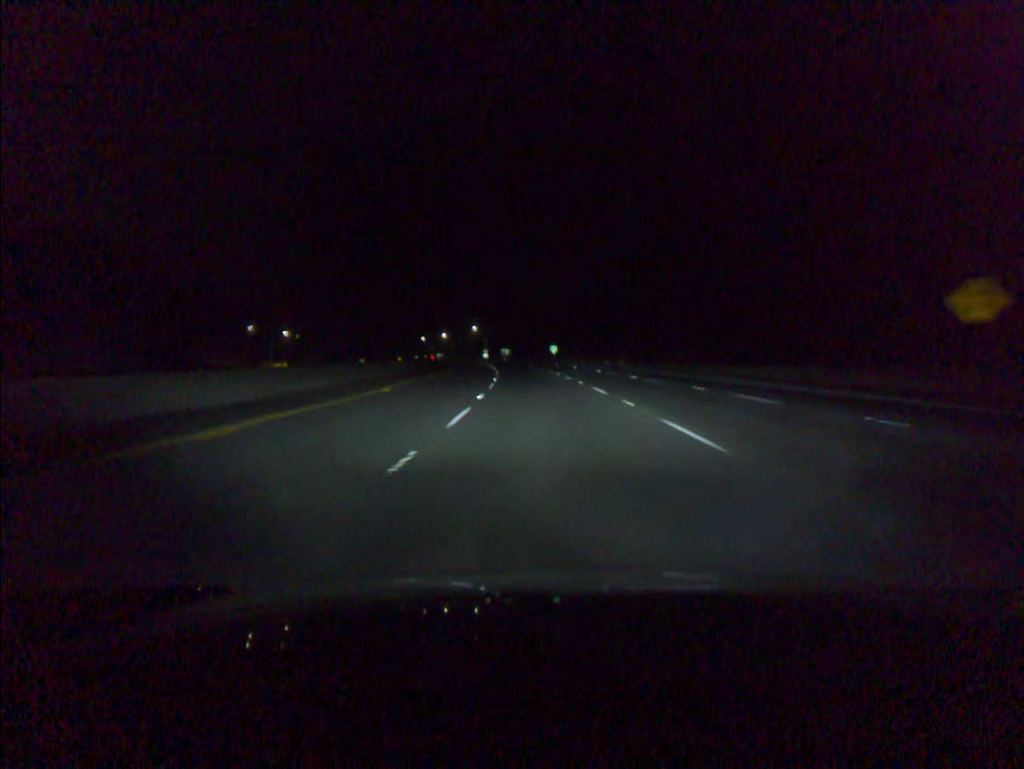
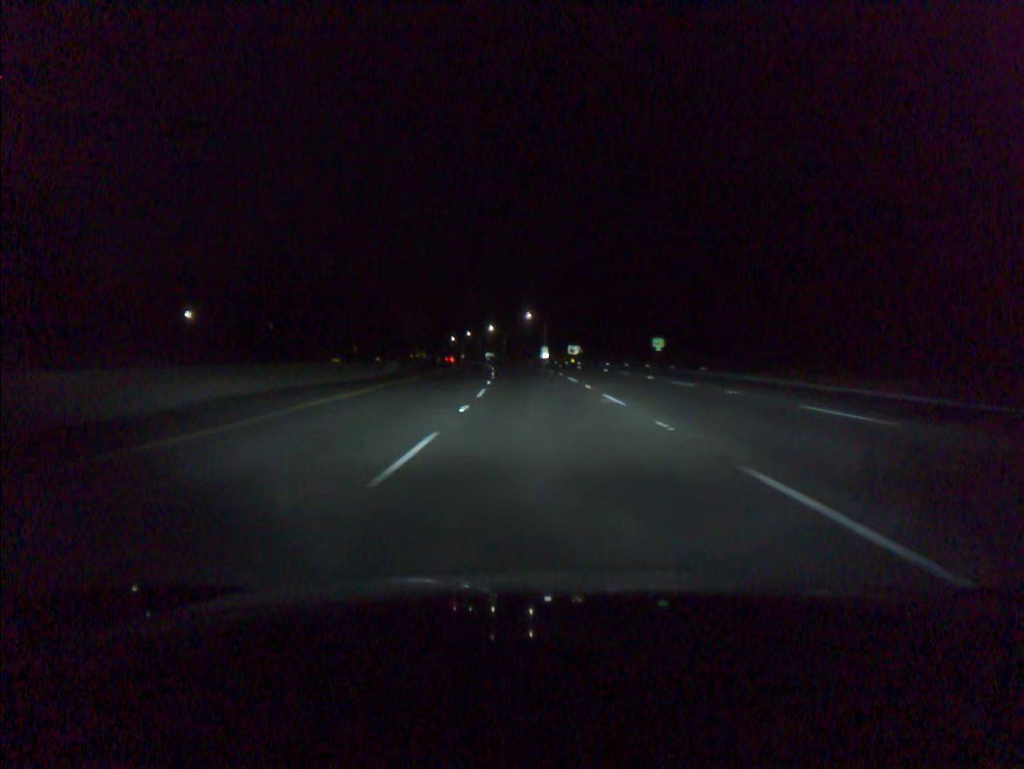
(-3.4, +78.3) m; -5°
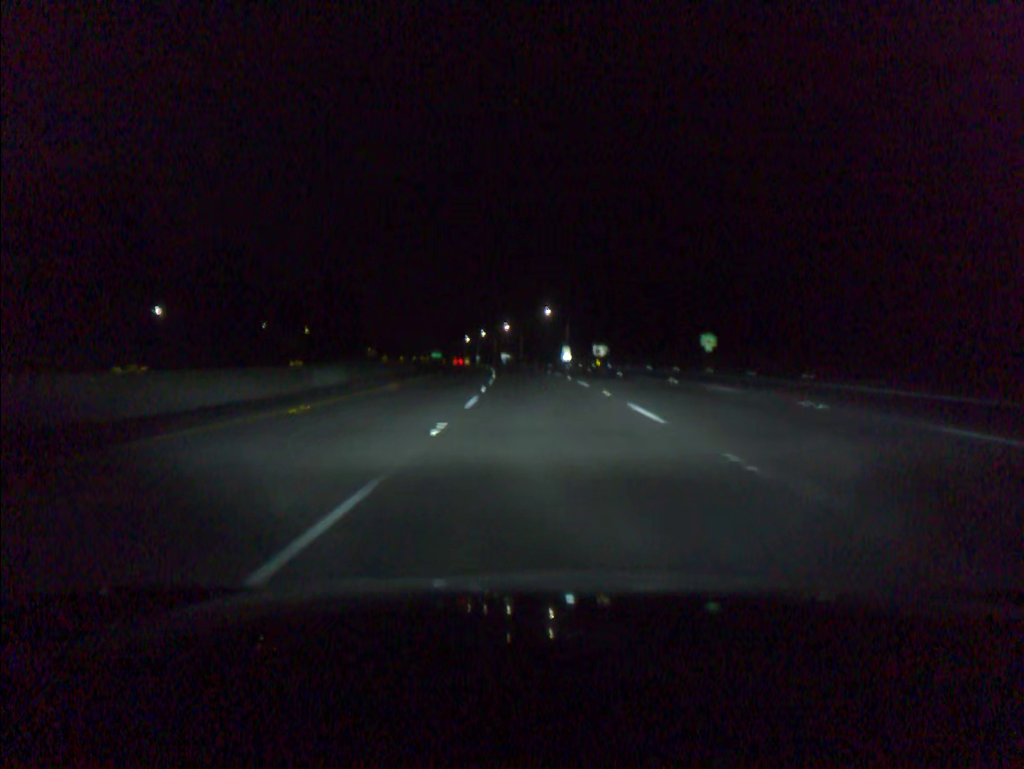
(-0.2, +19.6) m; -1°
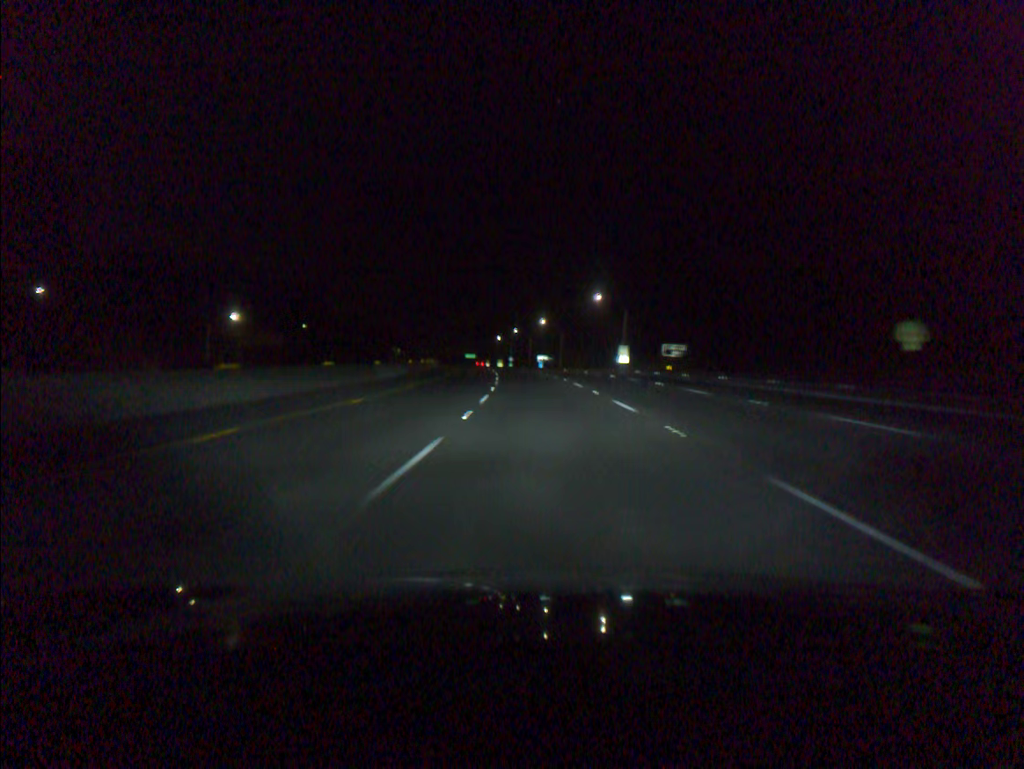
(-1.0, +39.2) m; -3°
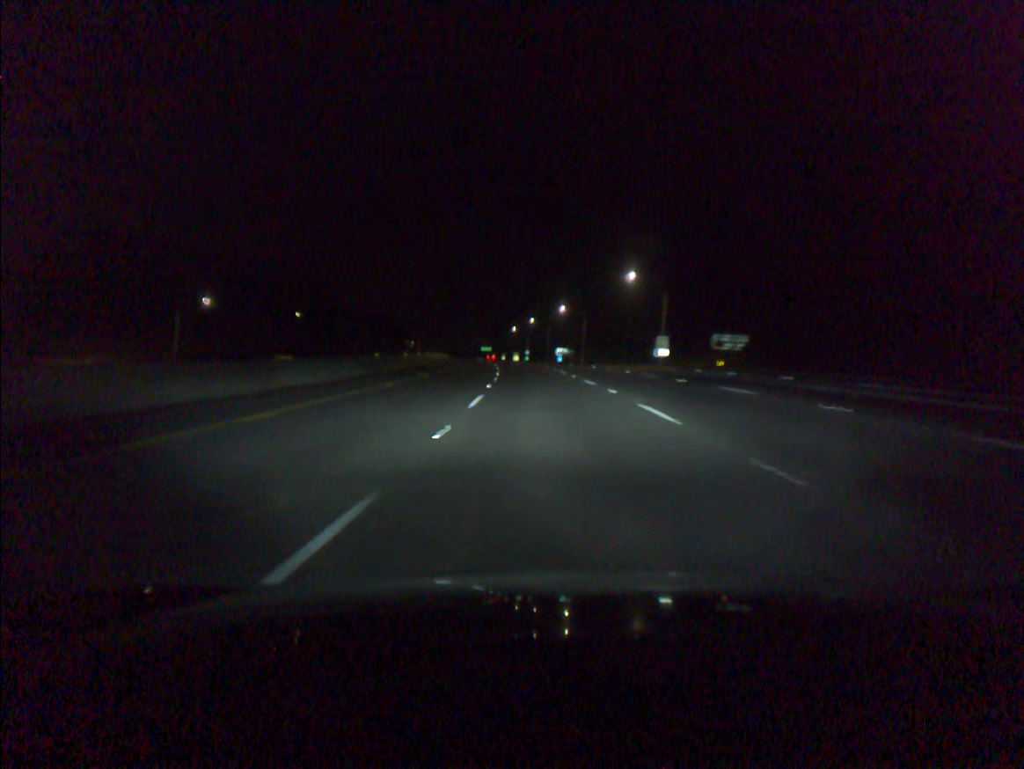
(-0.2, +19.6) m; -1°
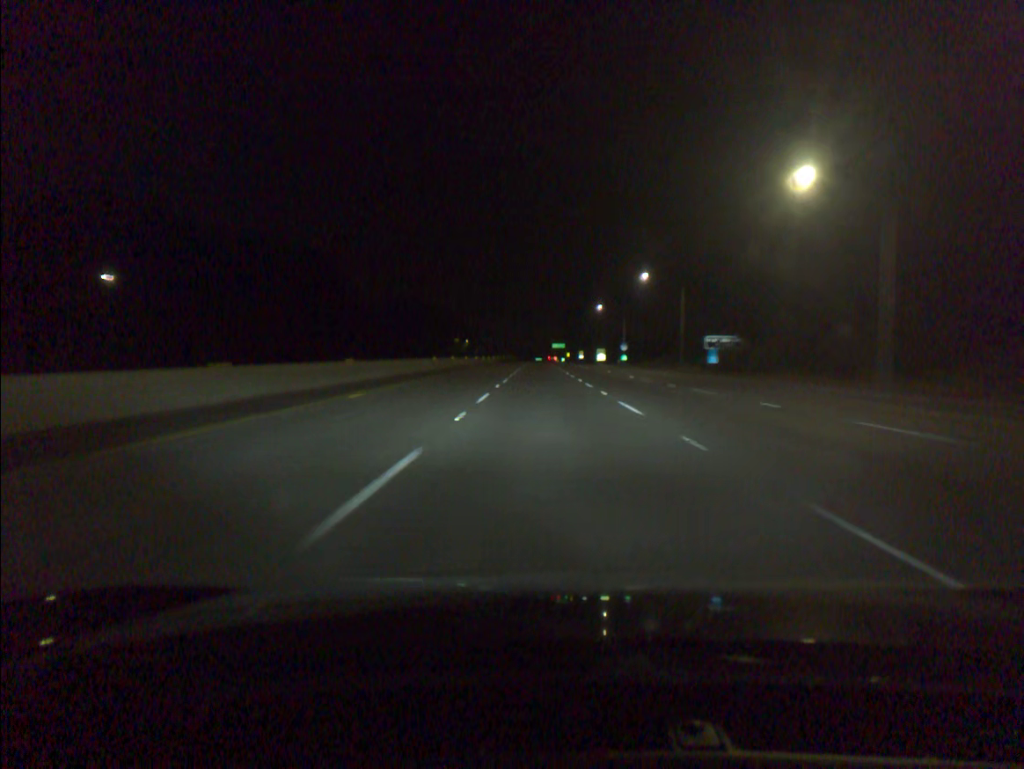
(-5.1, +98.4) m; -5°
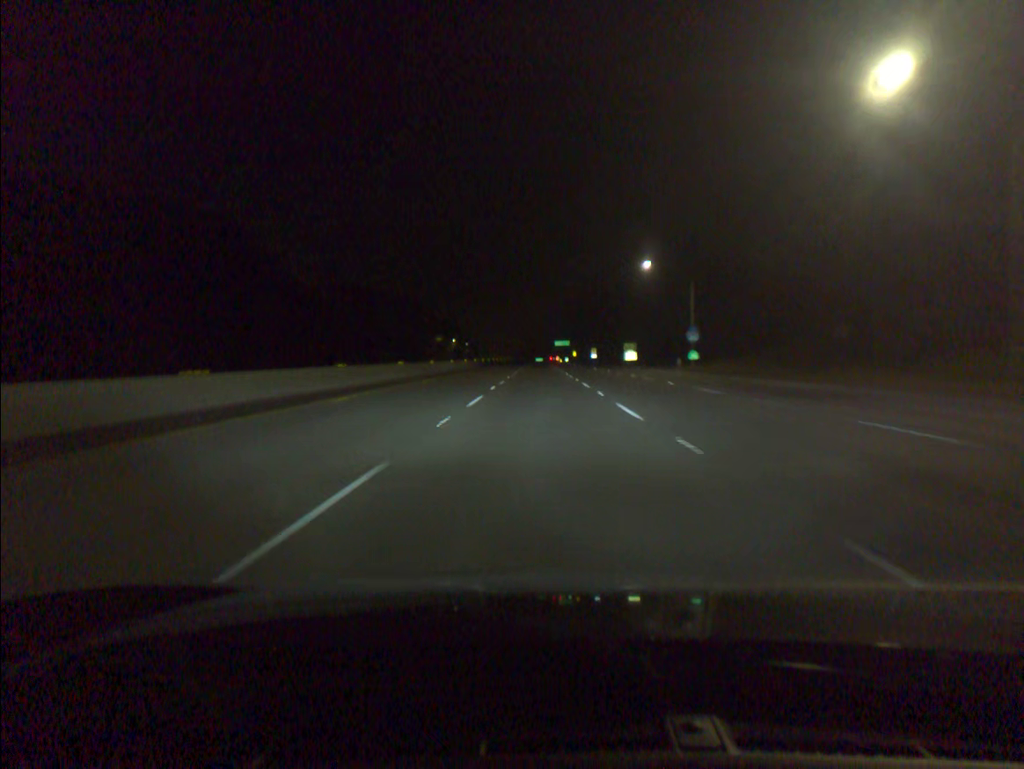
(-0.2, +59.3) m; 0°
